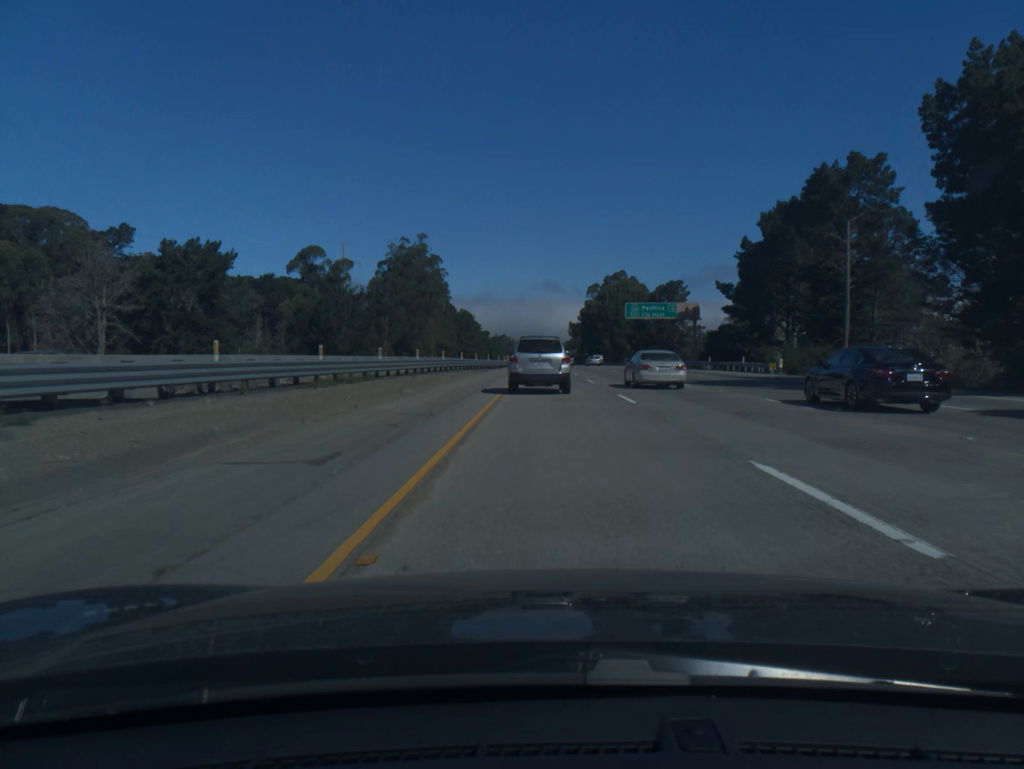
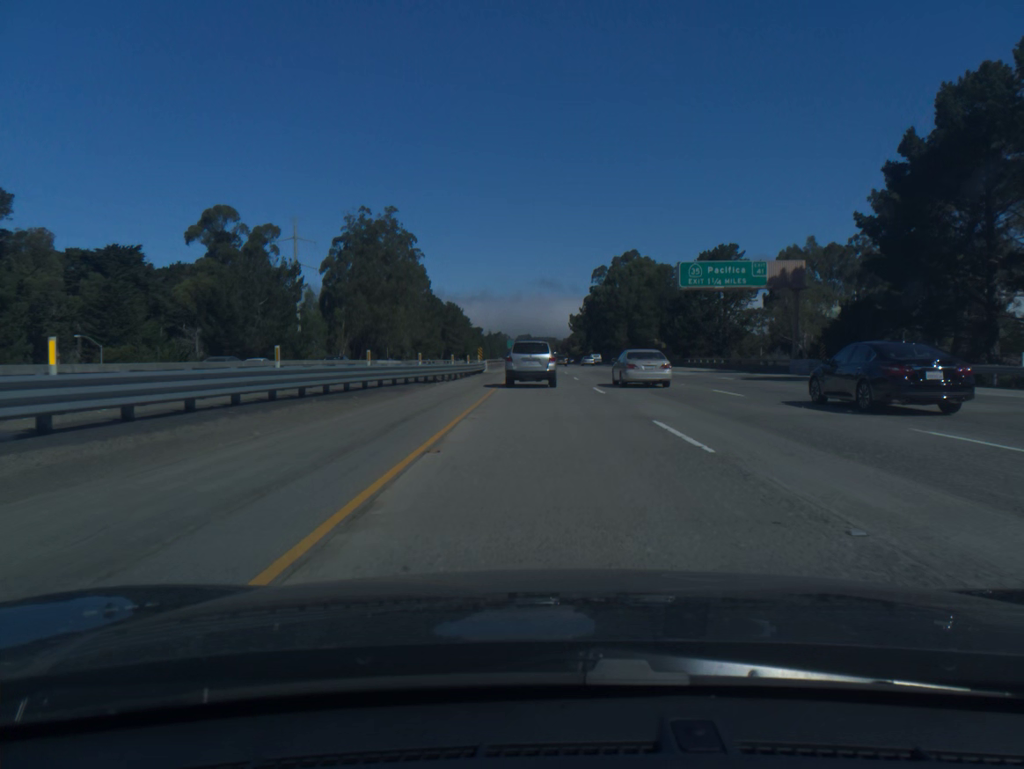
(+0.2, +39.0) m; 0°
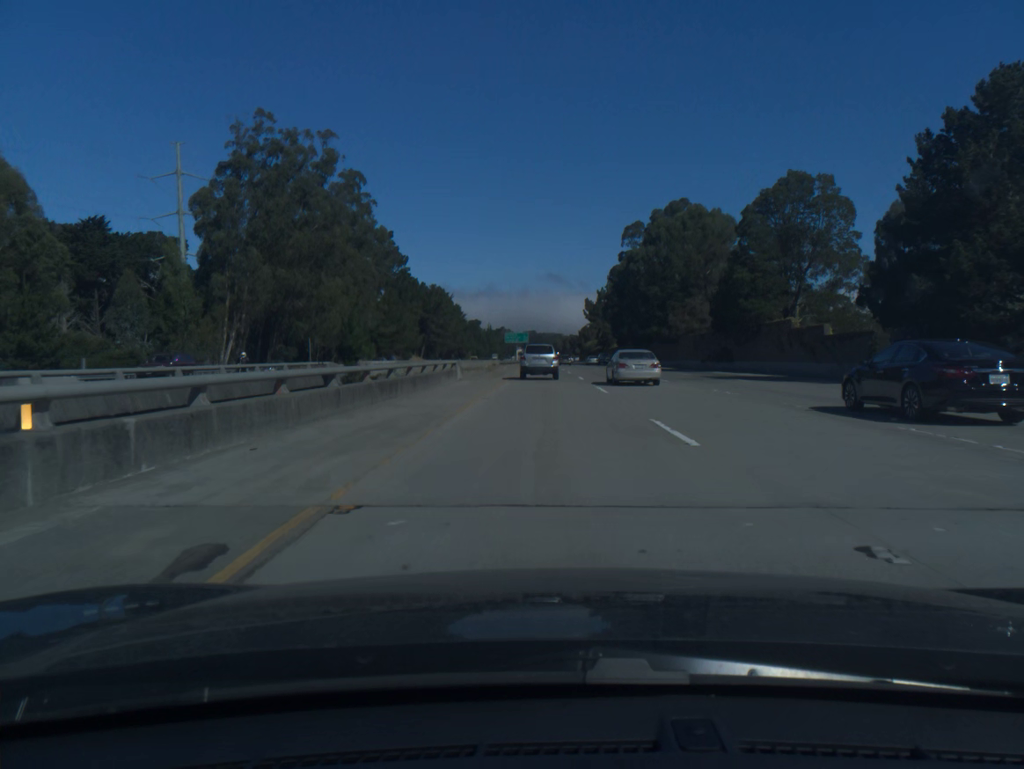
(-0.3, +58.3) m; 0°
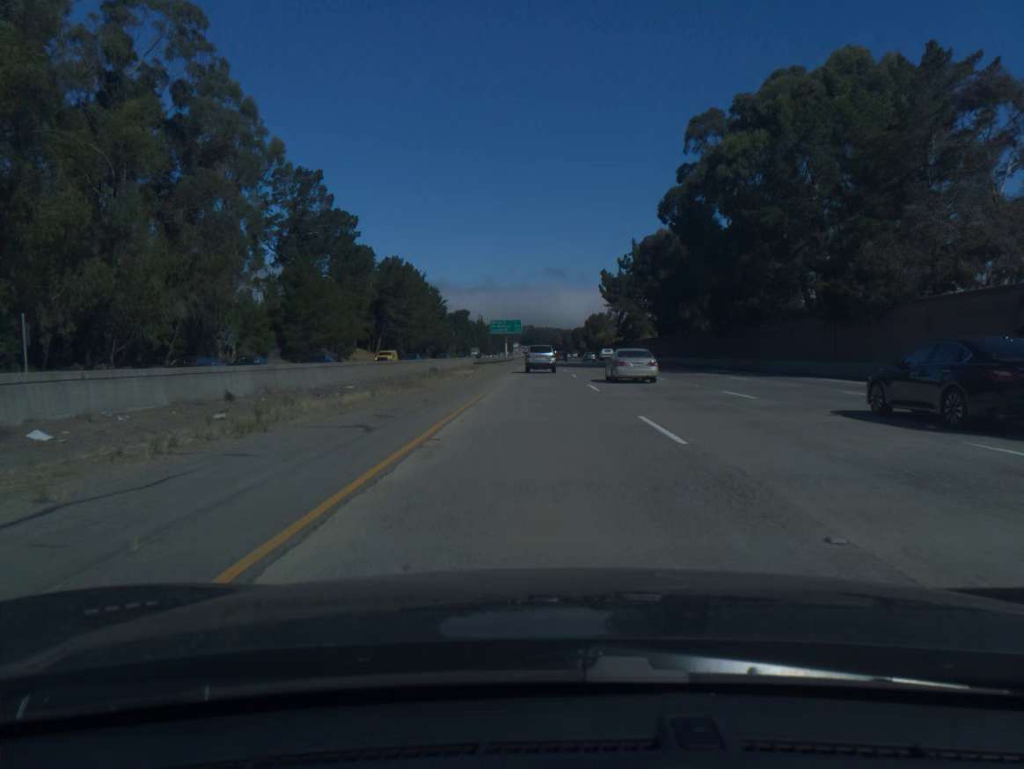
(0.0, +58.2) m; 0°
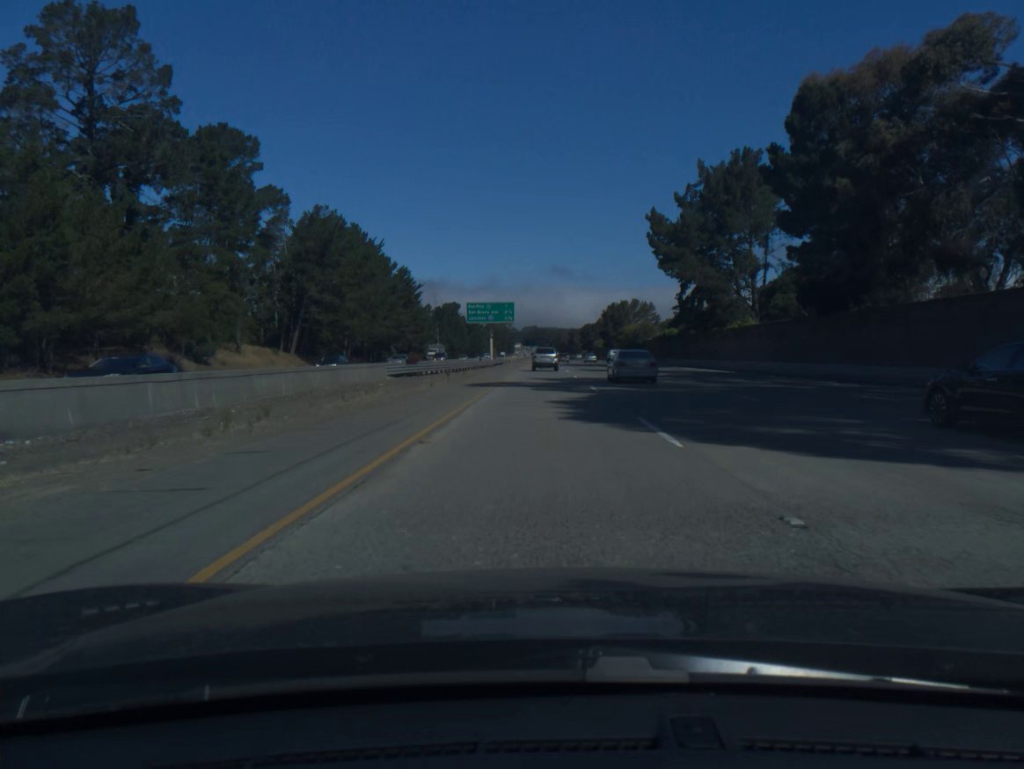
(-0.1, +58.8) m; 0°
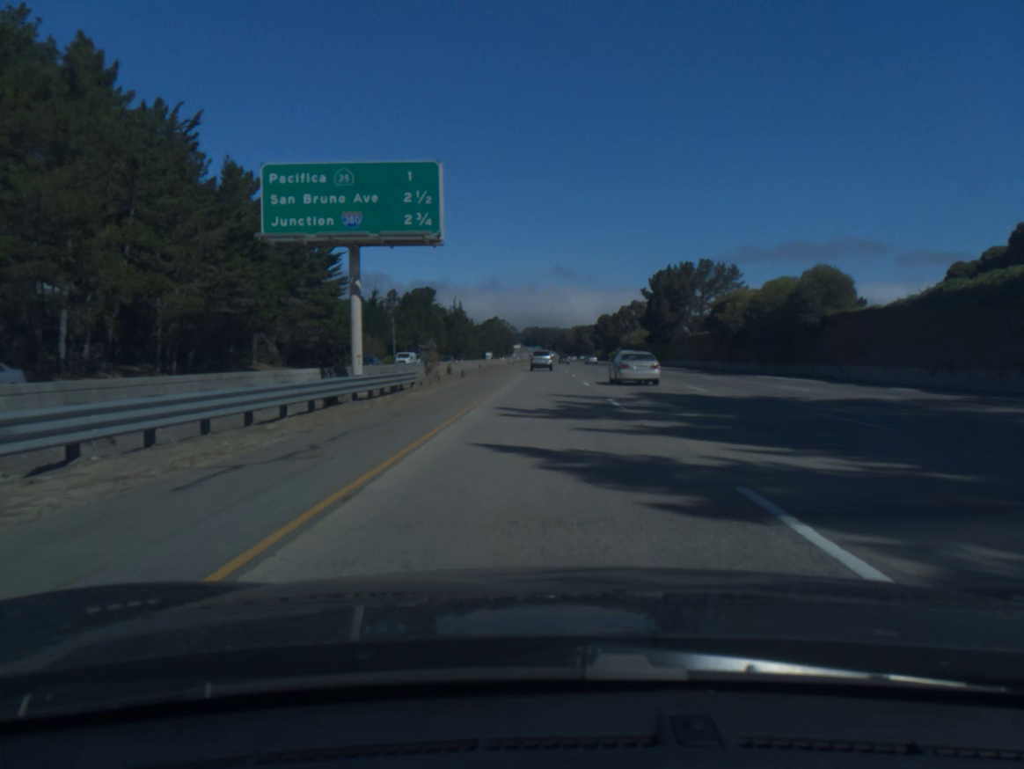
(+0.1, +80.3) m; 0°
